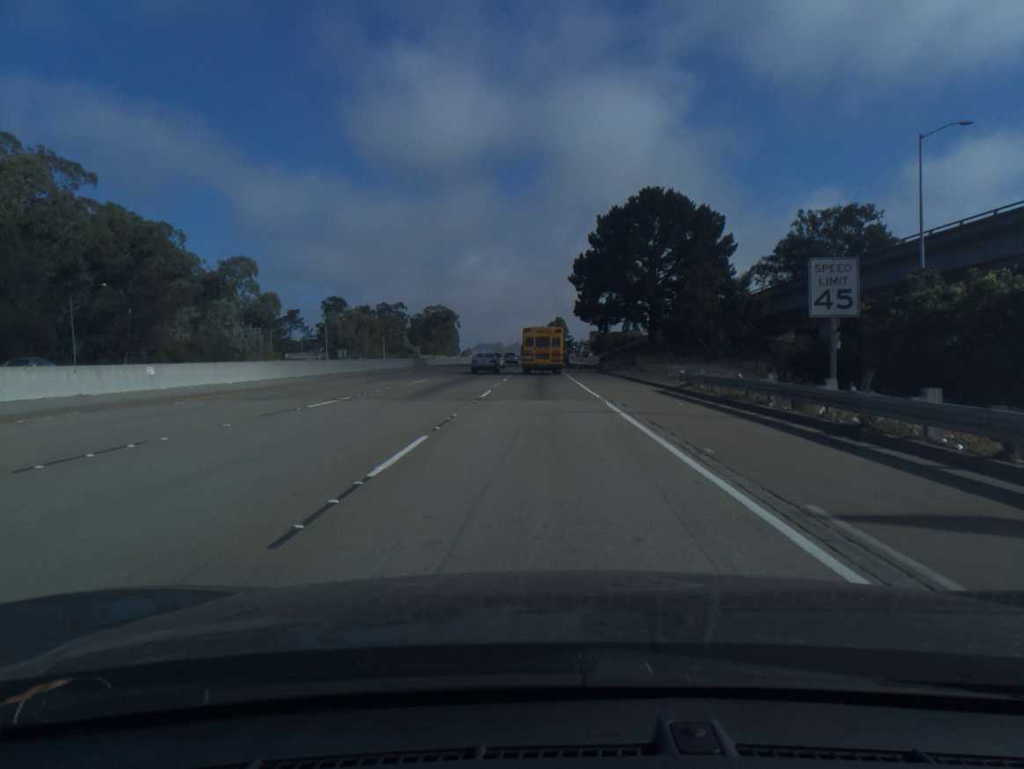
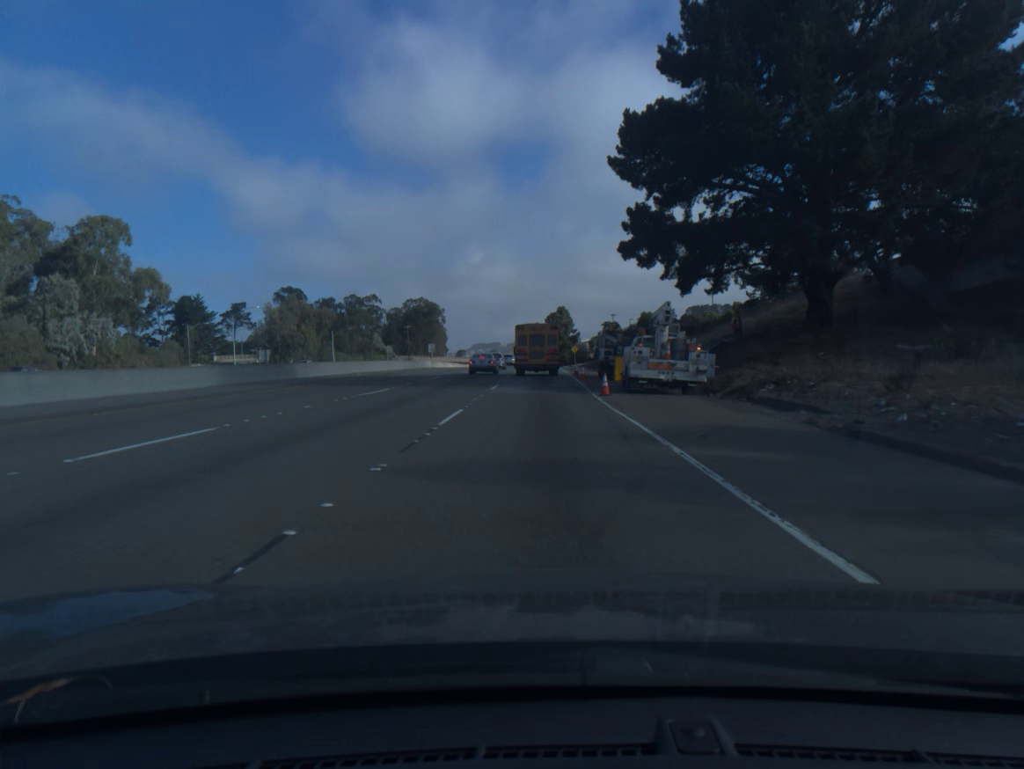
(0.0, +53.5) m; 0°
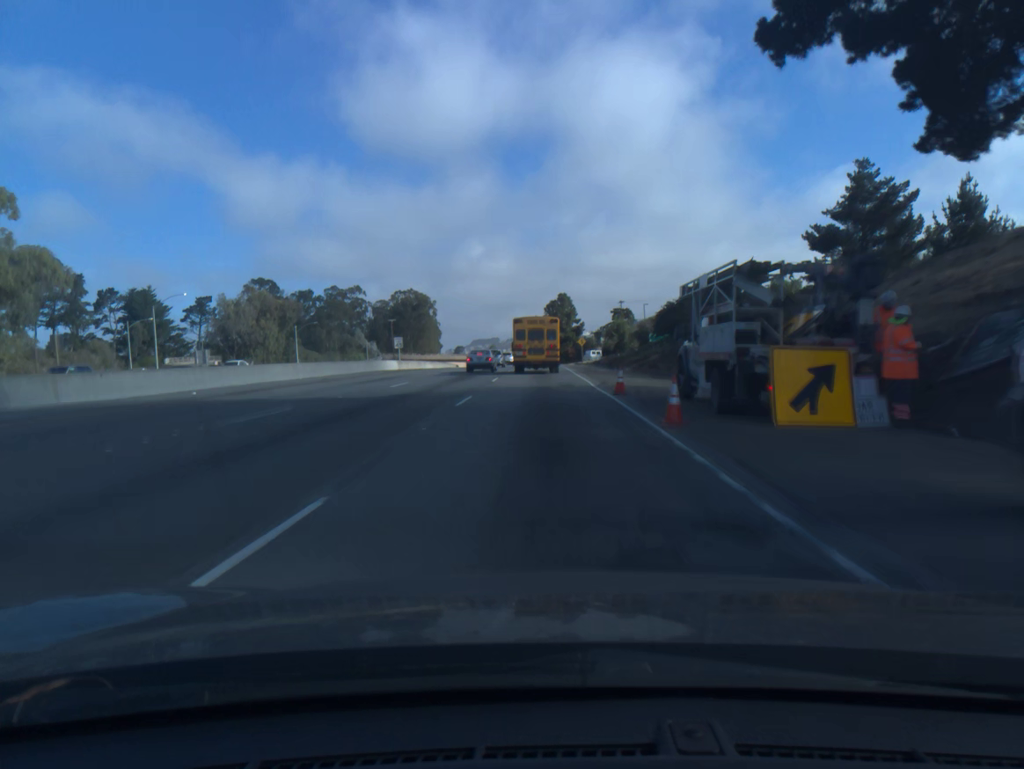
(0.0, +25.4) m; 0°
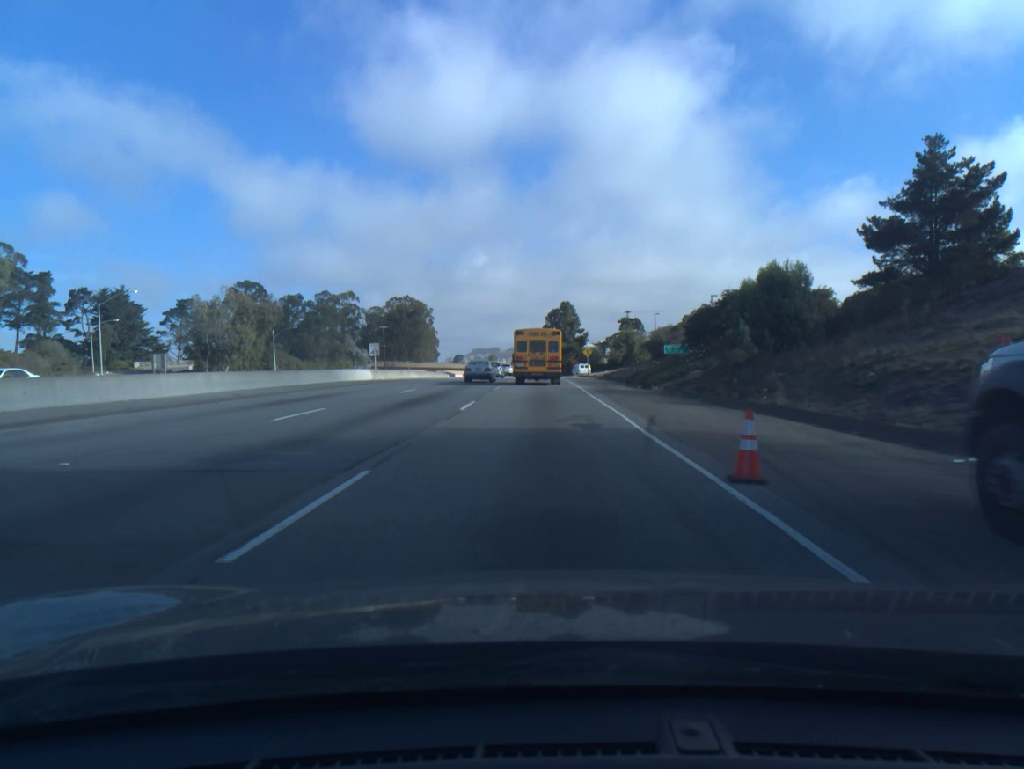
(0.0, +12.3) m; 0°
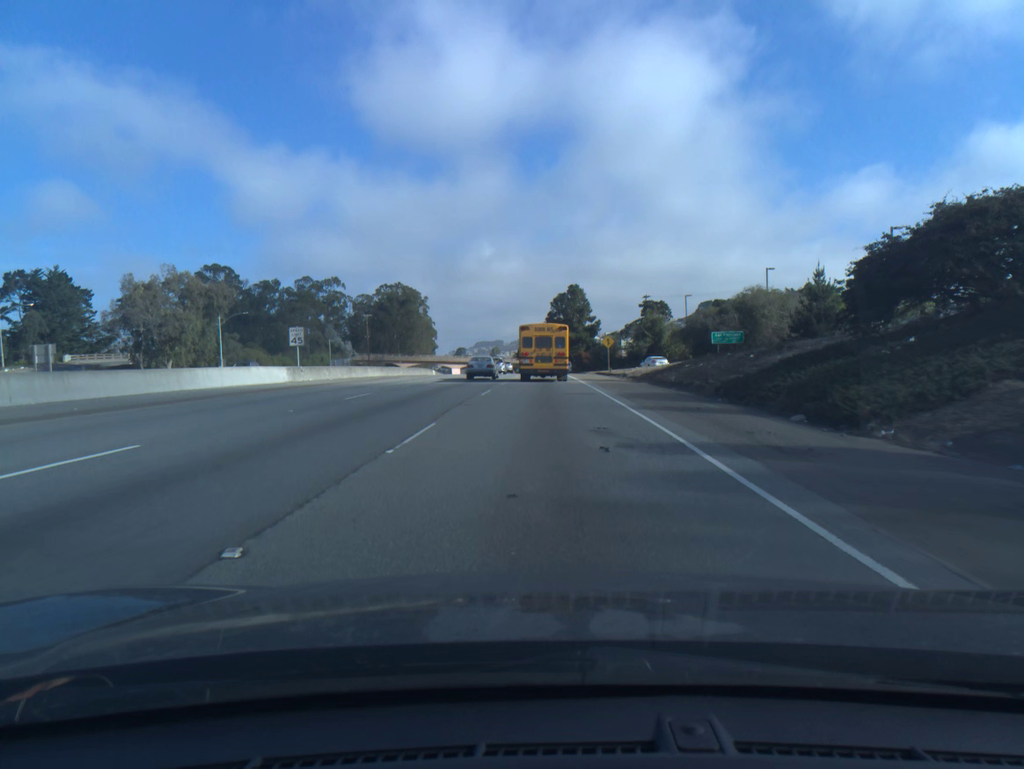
(0.0, +24.1) m; 0°
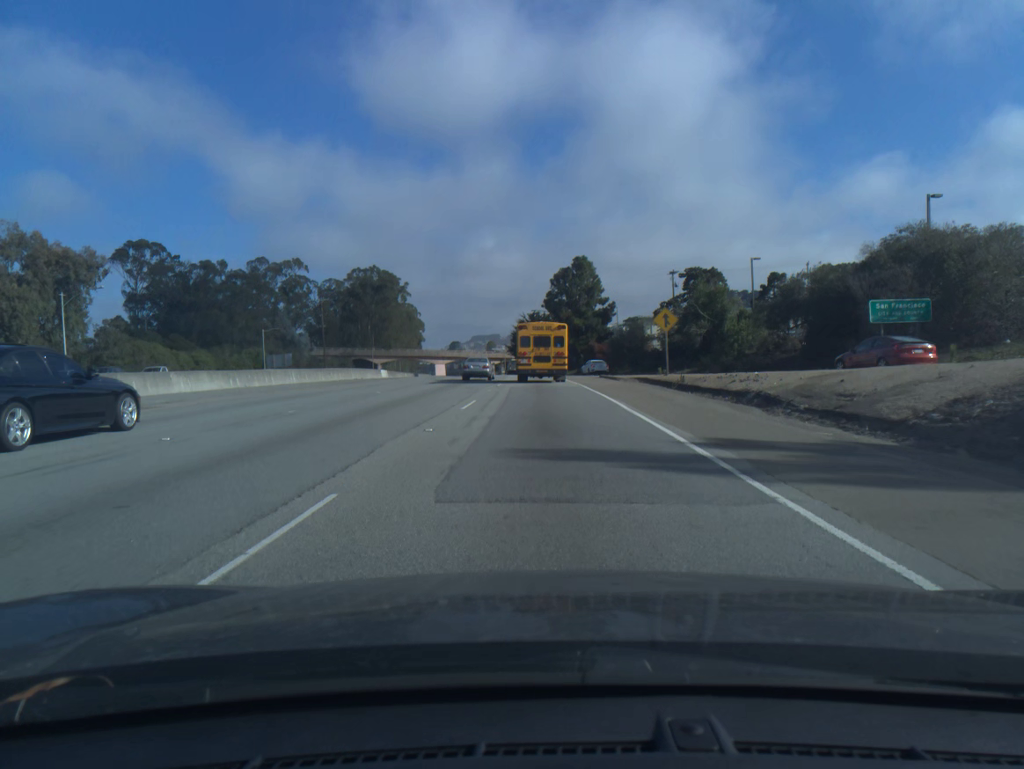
(0.0, +35.1) m; 0°
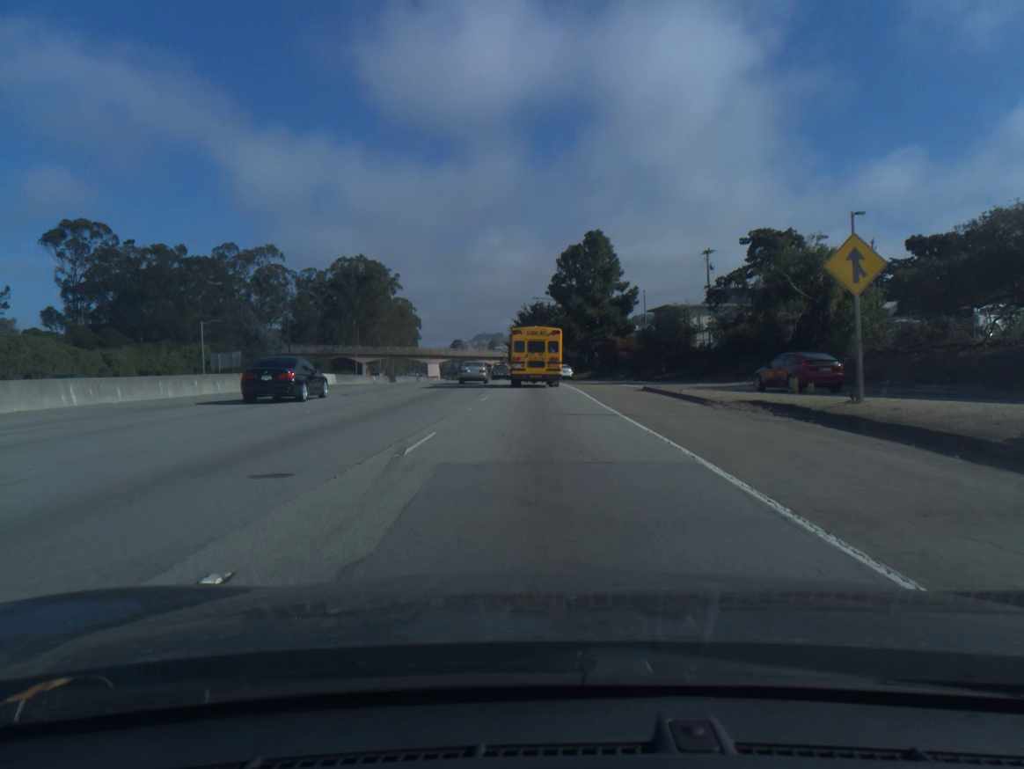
(-0.1, +23.0) m; 0°
